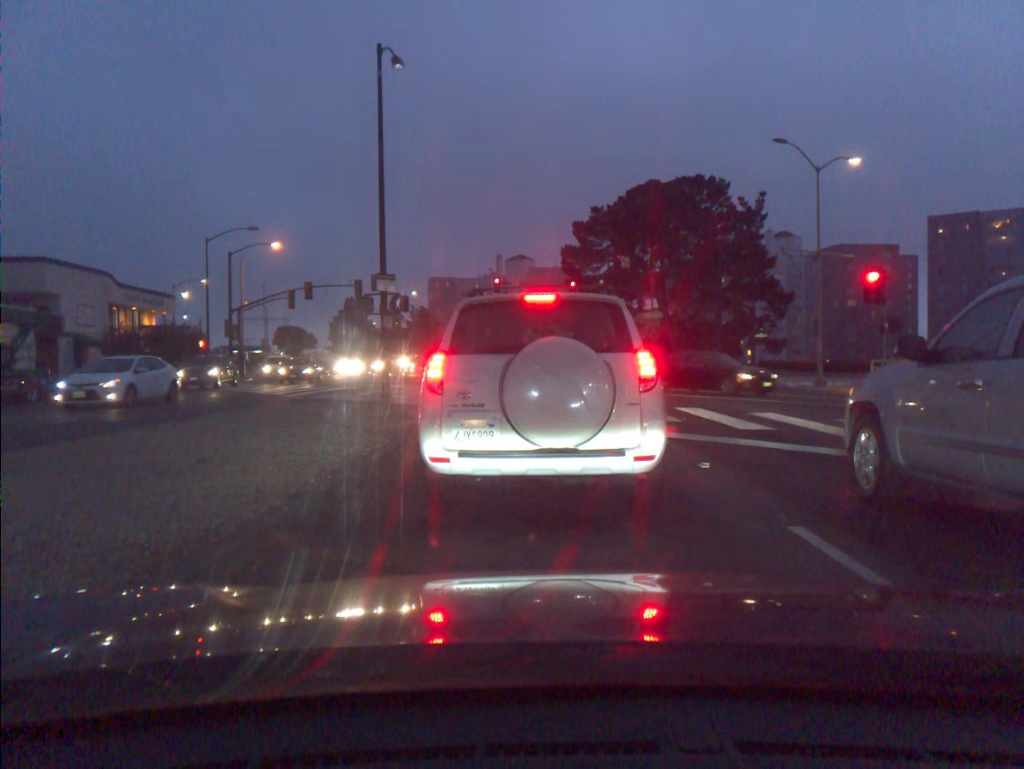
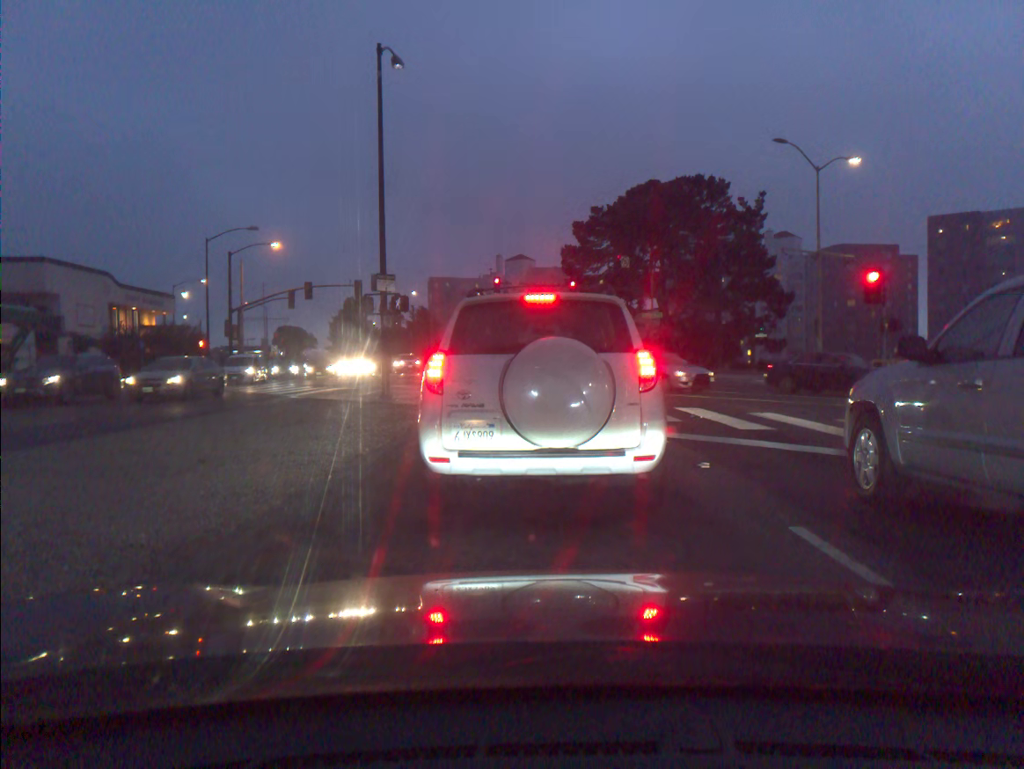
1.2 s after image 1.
(0.0, 0.0) m; 0°
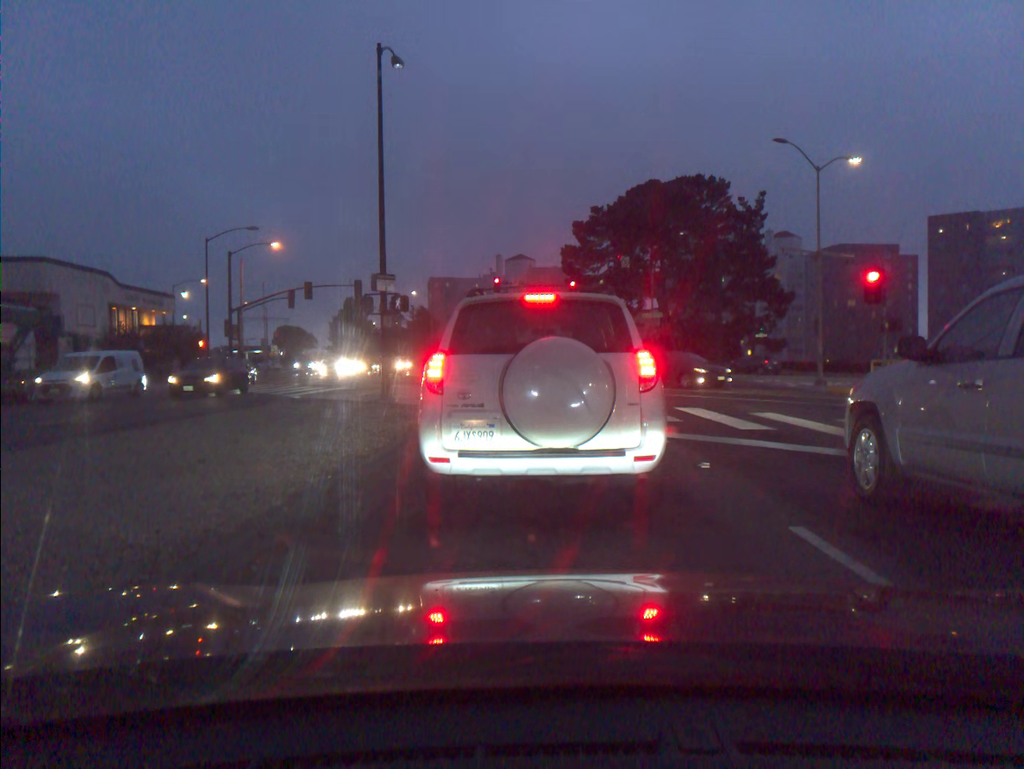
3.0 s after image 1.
(0.0, 0.0) m; 0°
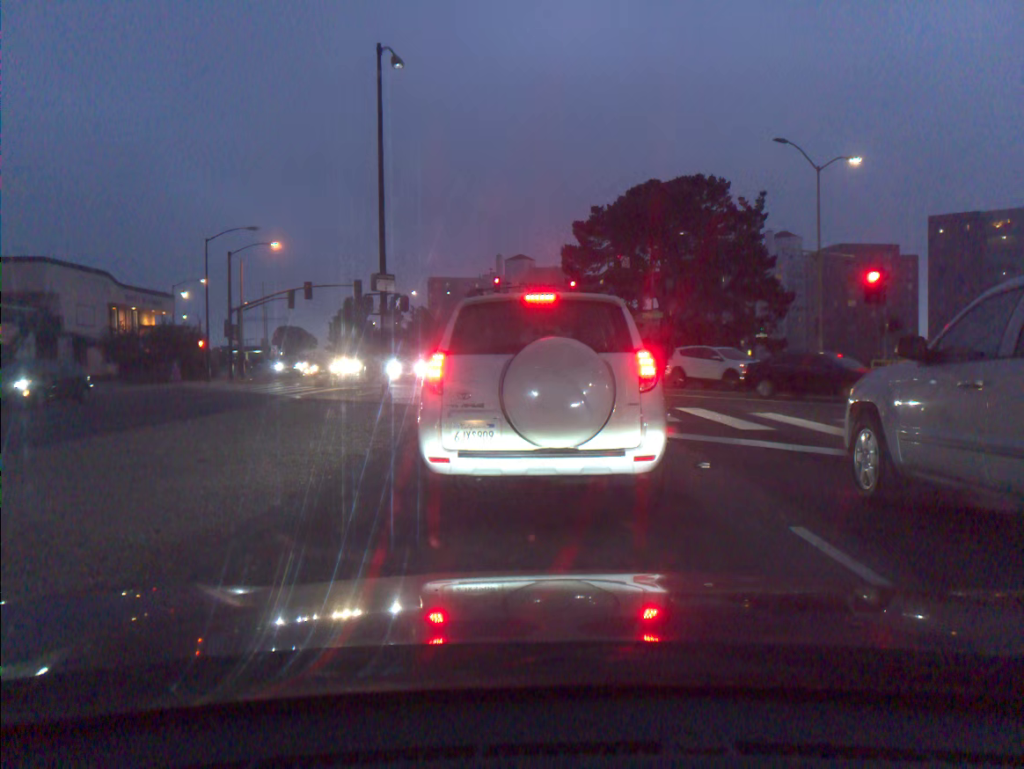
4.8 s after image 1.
(0.0, 0.0) m; 0°
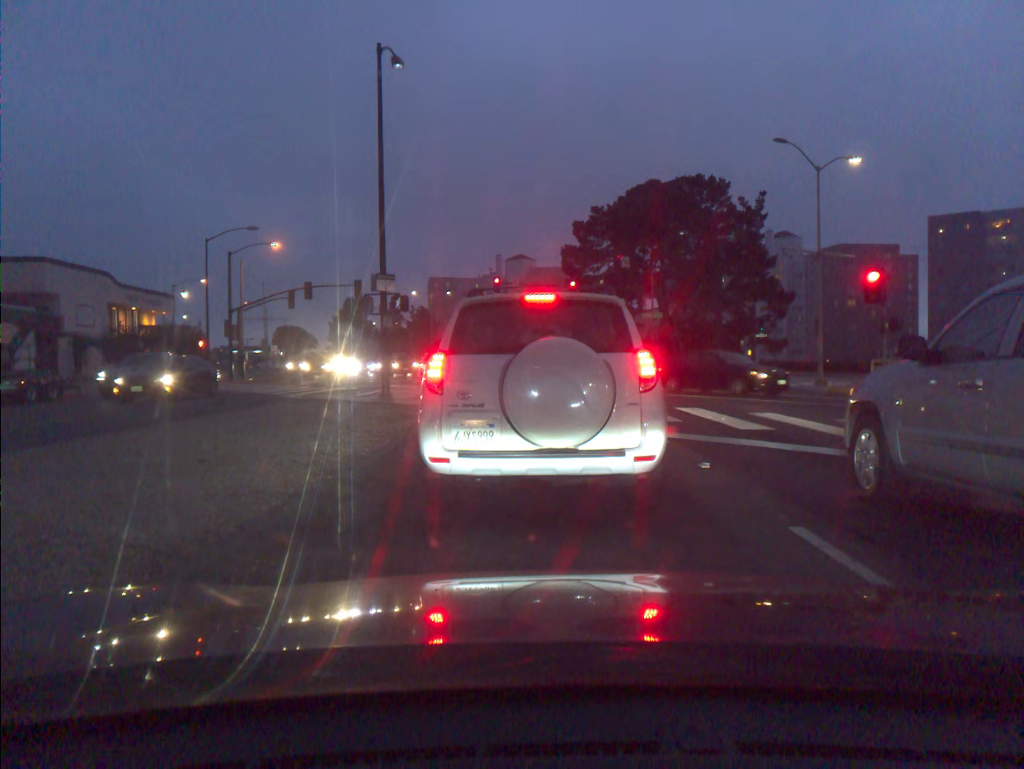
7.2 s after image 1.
(0.0, +0.1) m; 0°
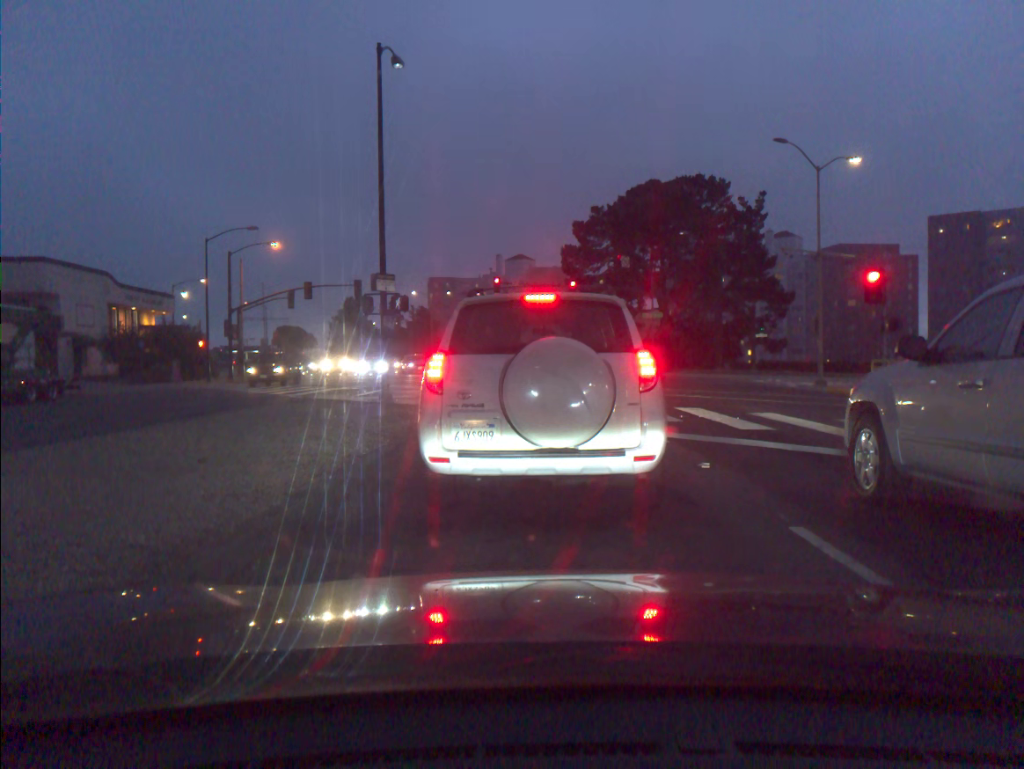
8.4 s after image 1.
(0.0, 0.0) m; 0°
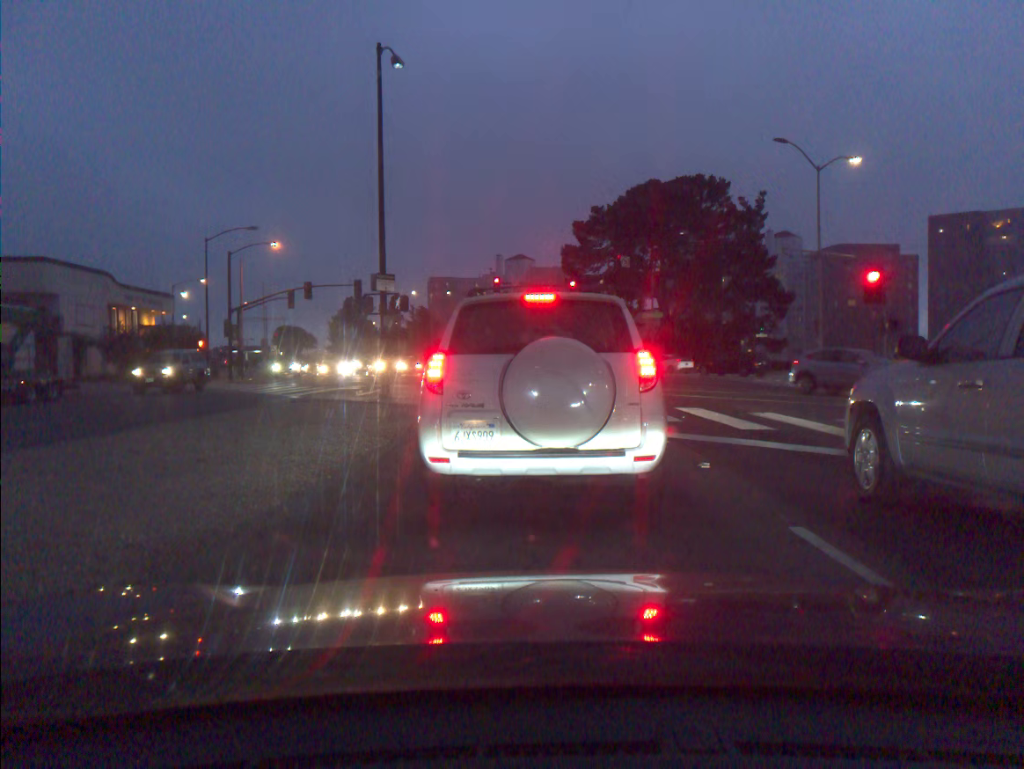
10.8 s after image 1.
(0.0, +0.1) m; 0°
